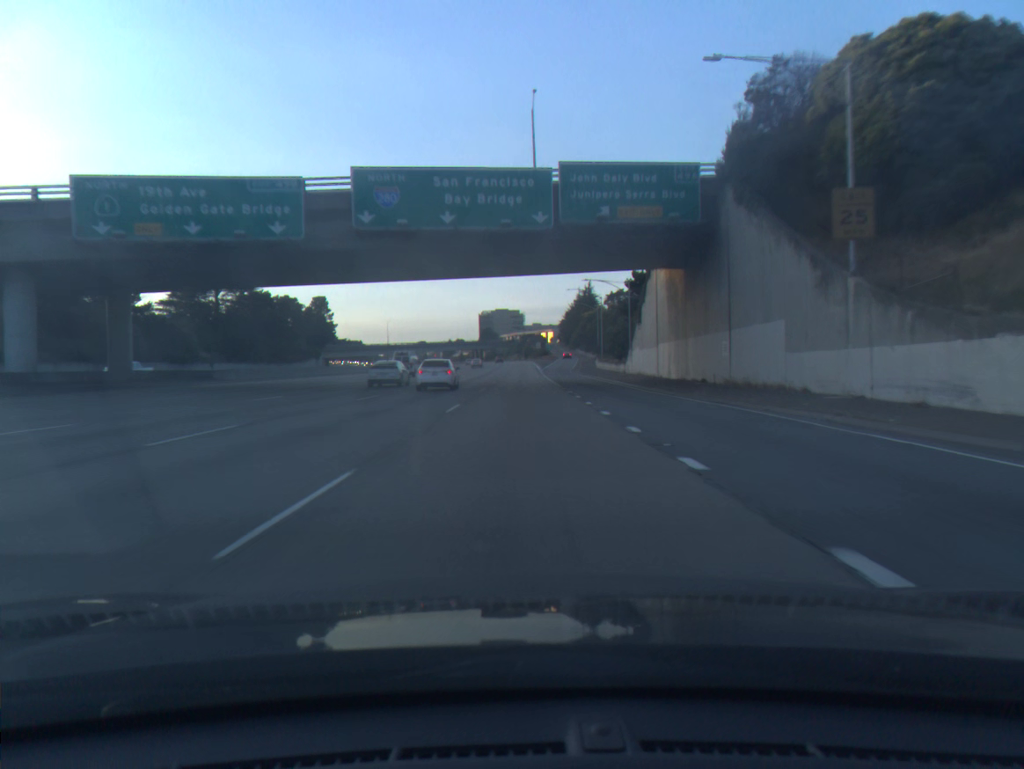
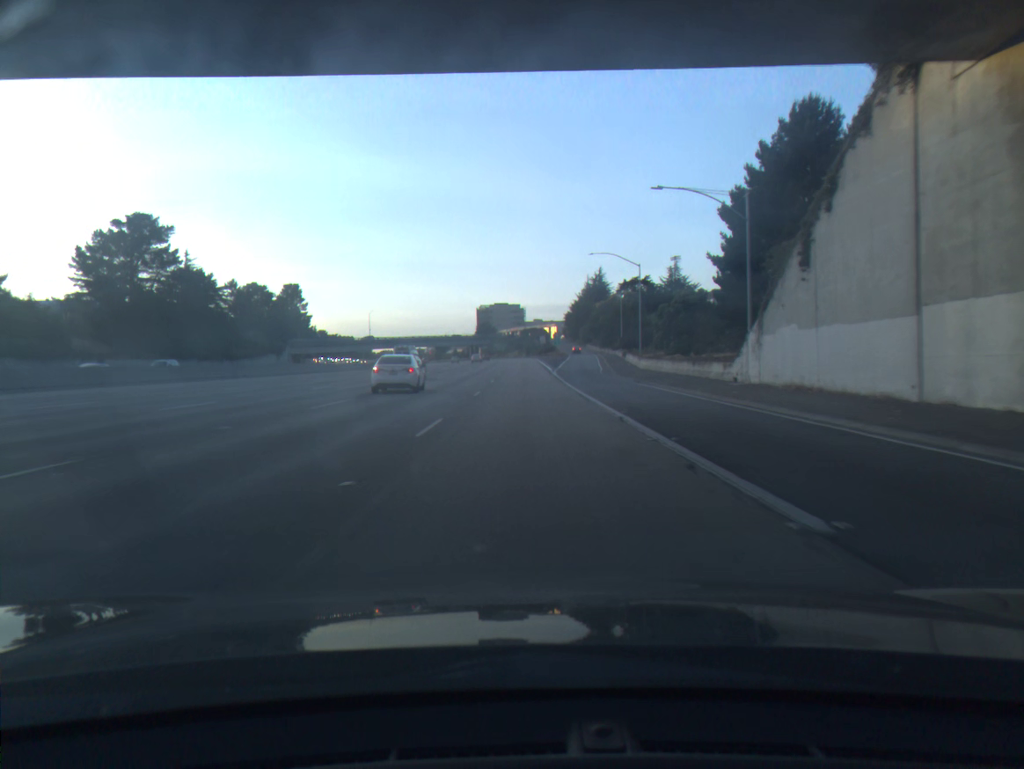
(-0.1, +36.0) m; 0°
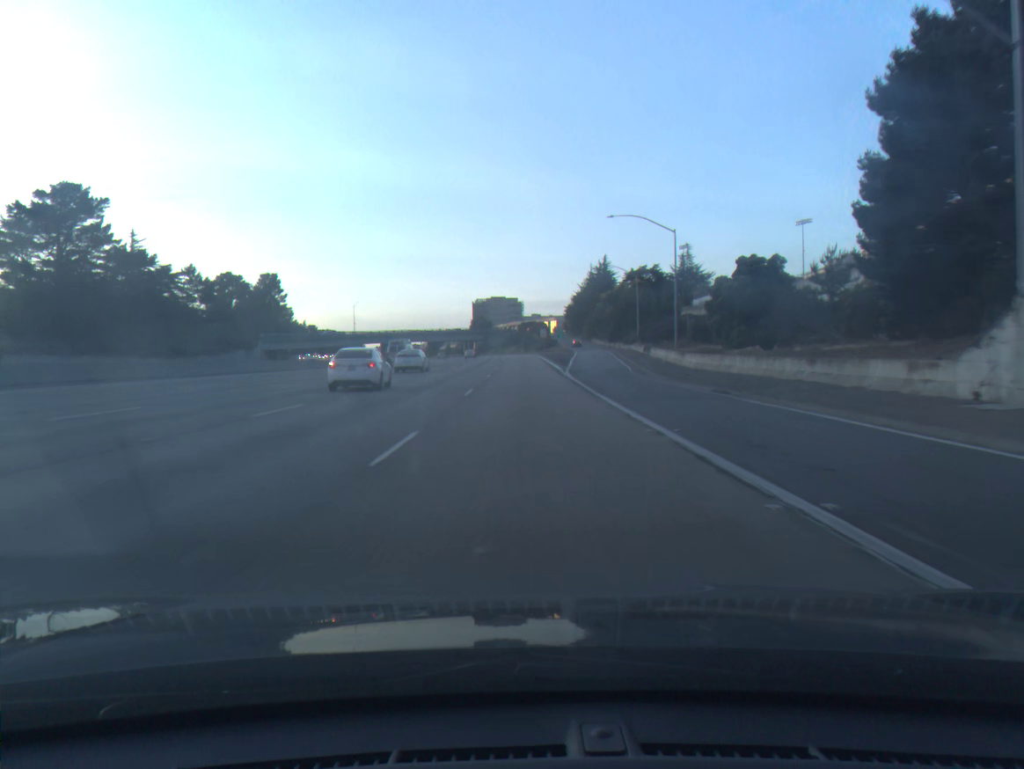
(0.0, +18.4) m; 0°
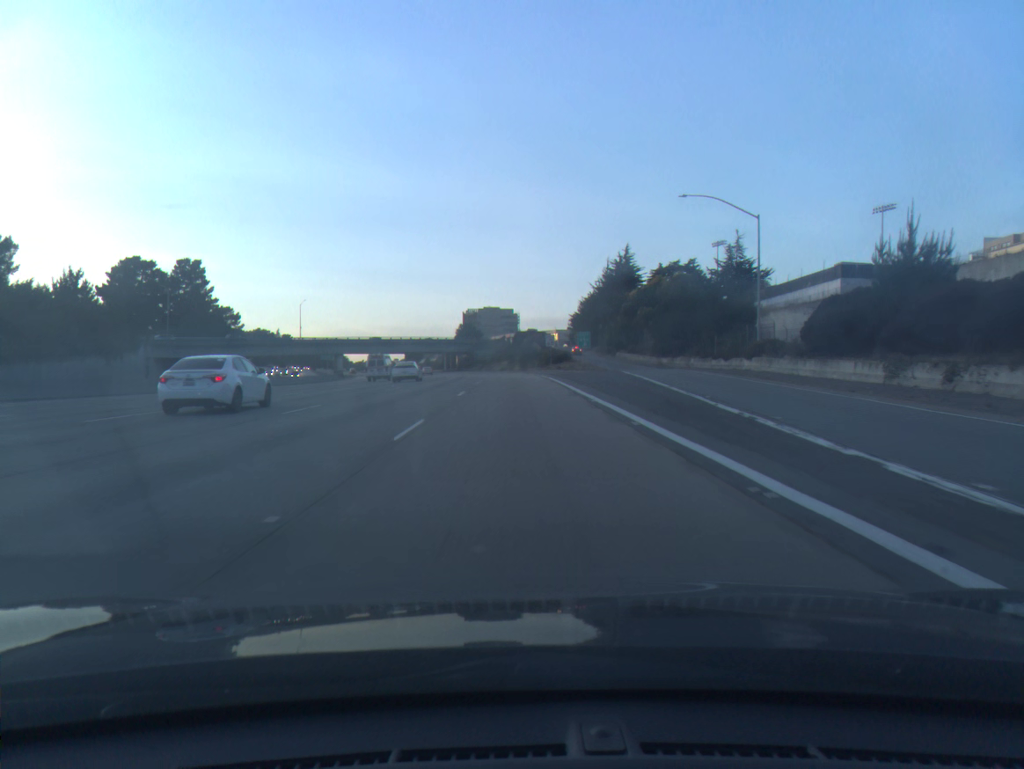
(+0.2, +55.4) m; 0°
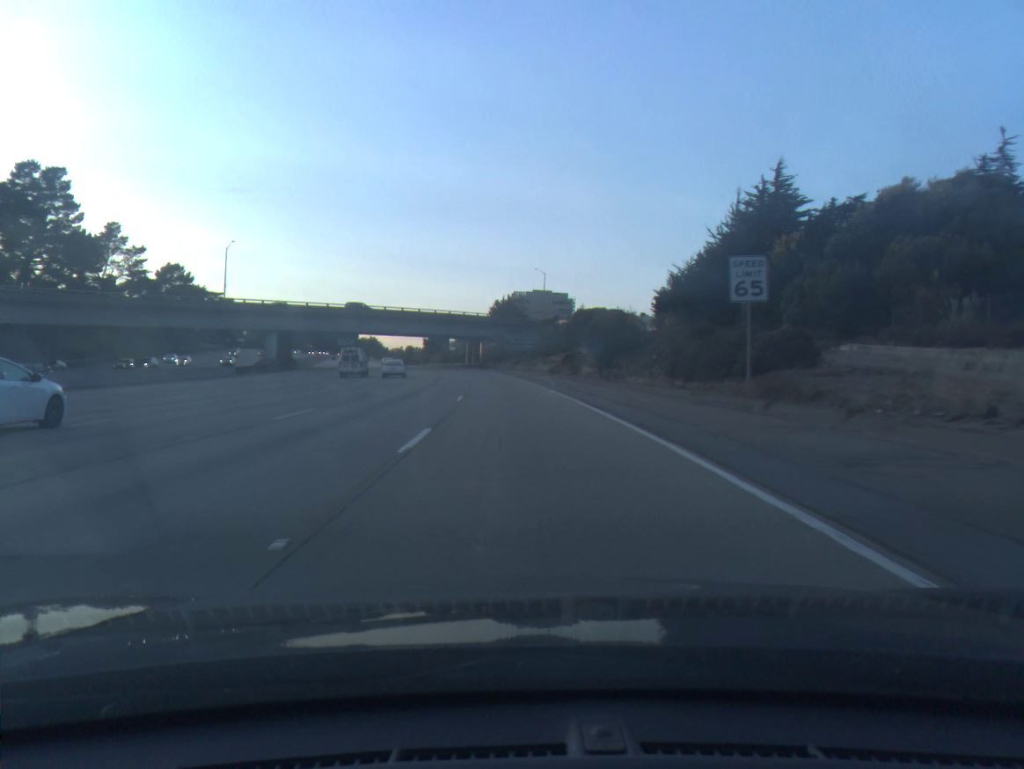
(-1.5, +74.5) m; -3°
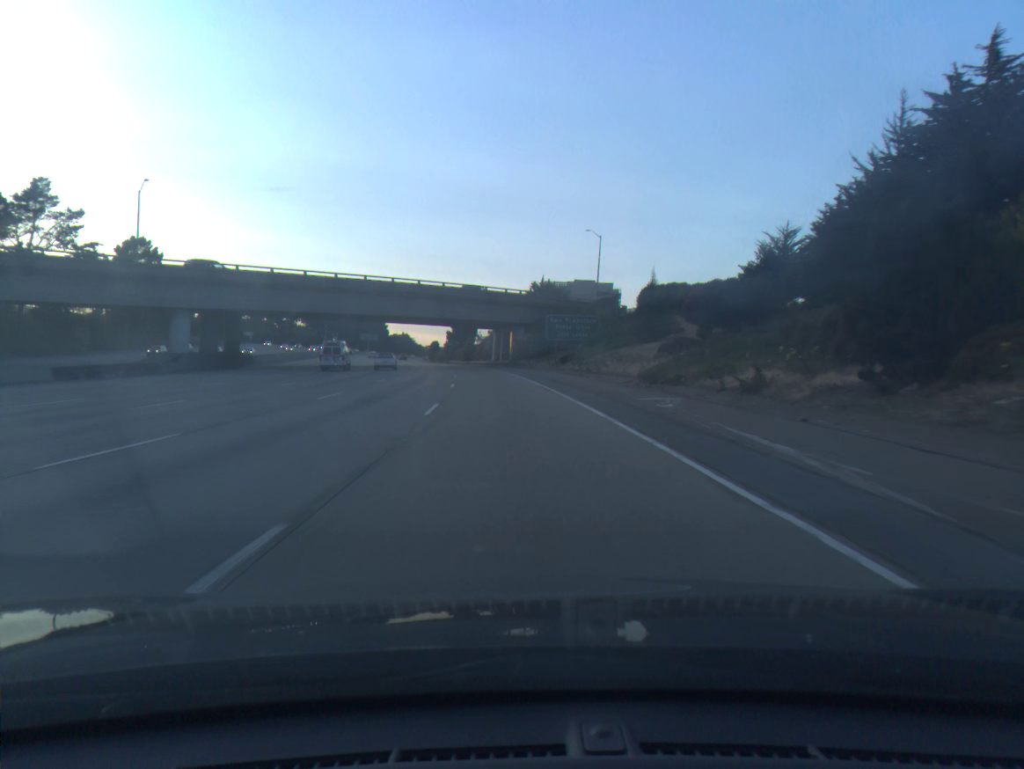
(-0.9, +37.6) m; -3°
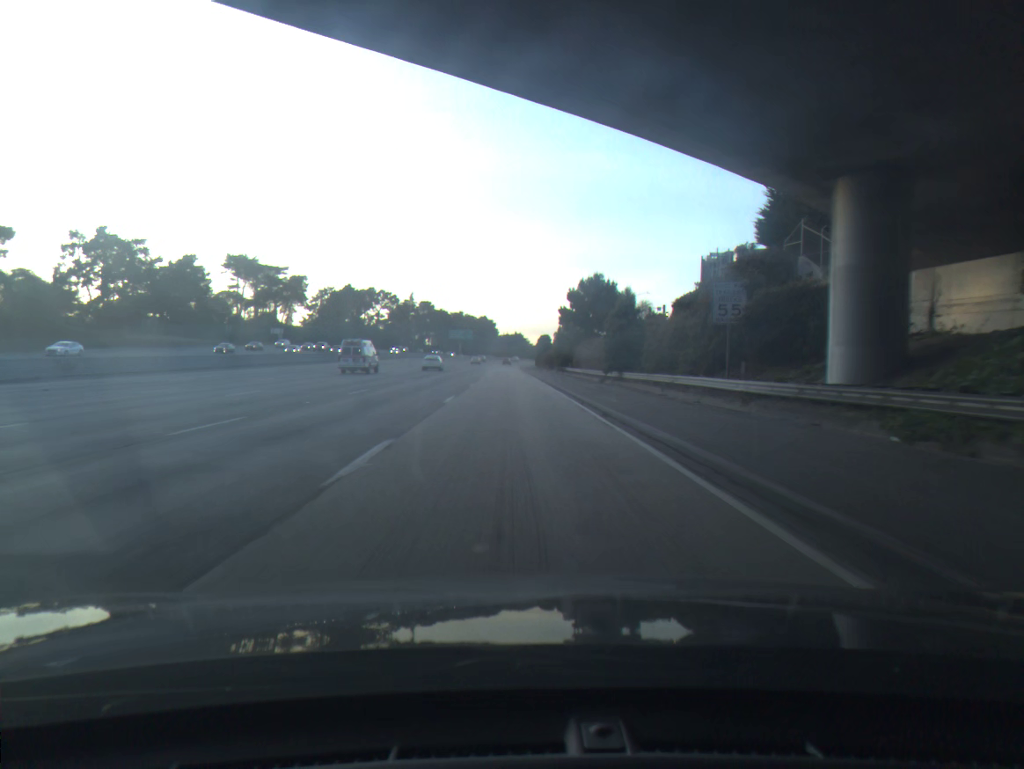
(-7.6, +95.2) m; -8°
